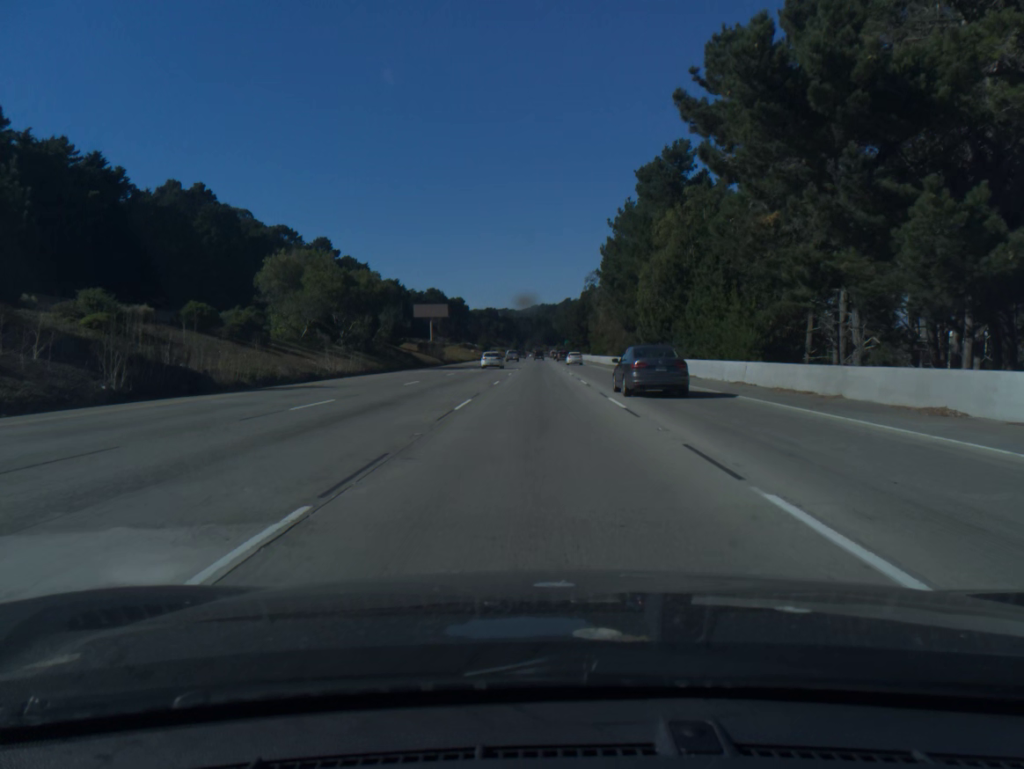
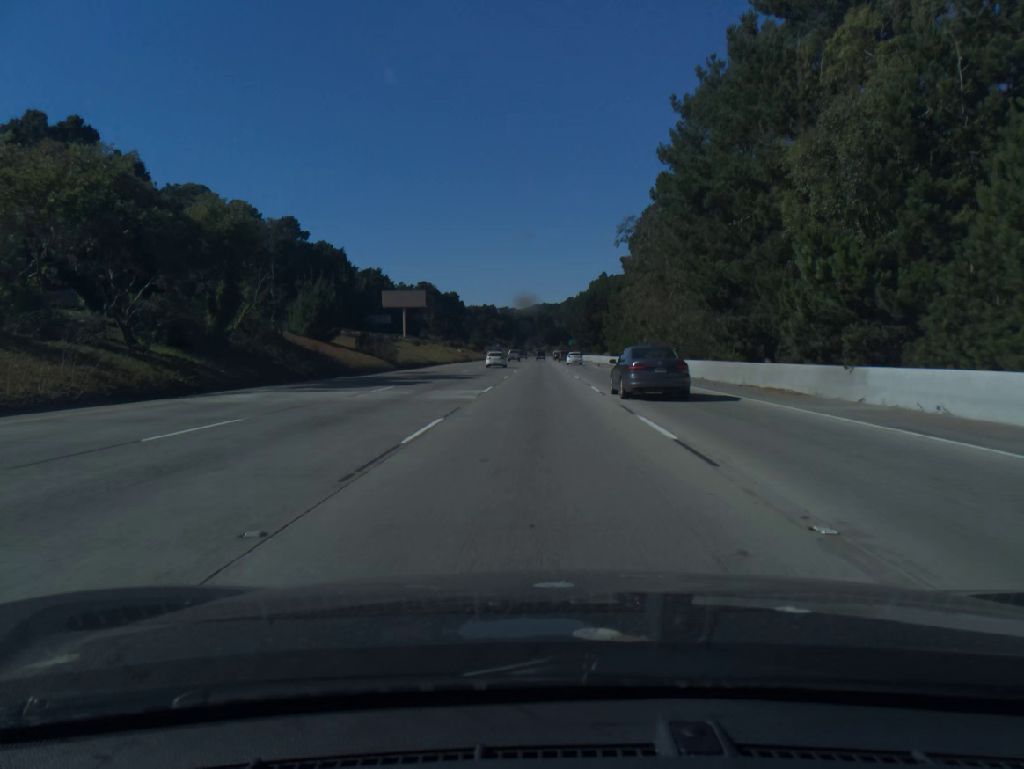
(-0.1, +35.7) m; 0°
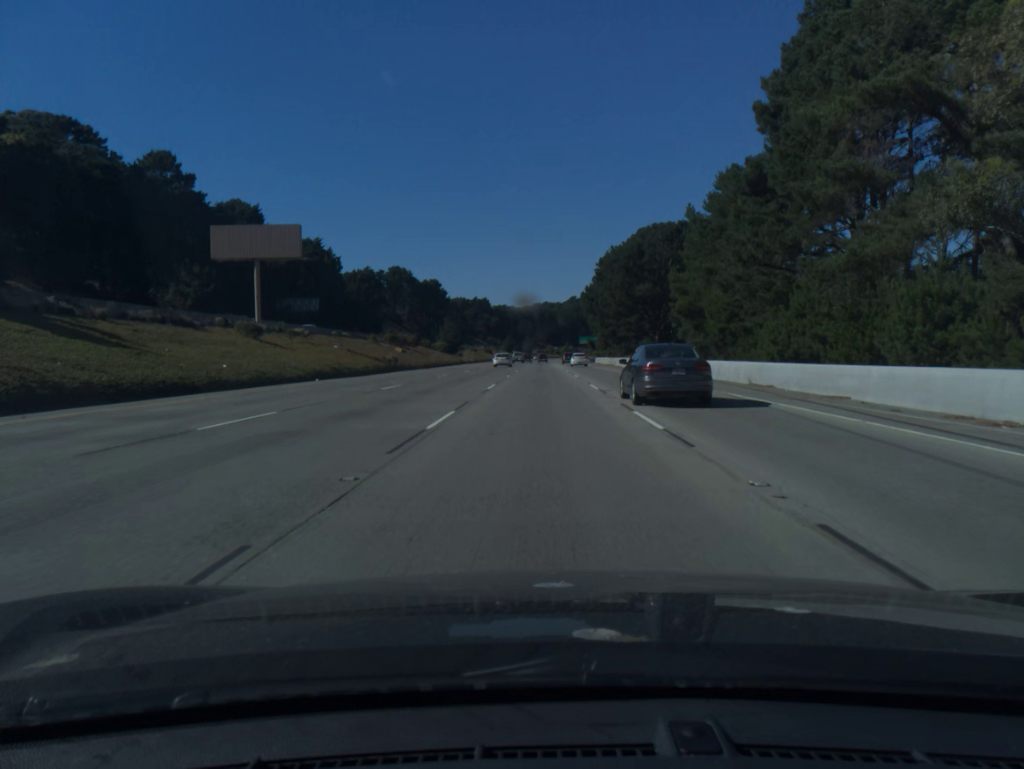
(0.0, +71.3) m; 0°
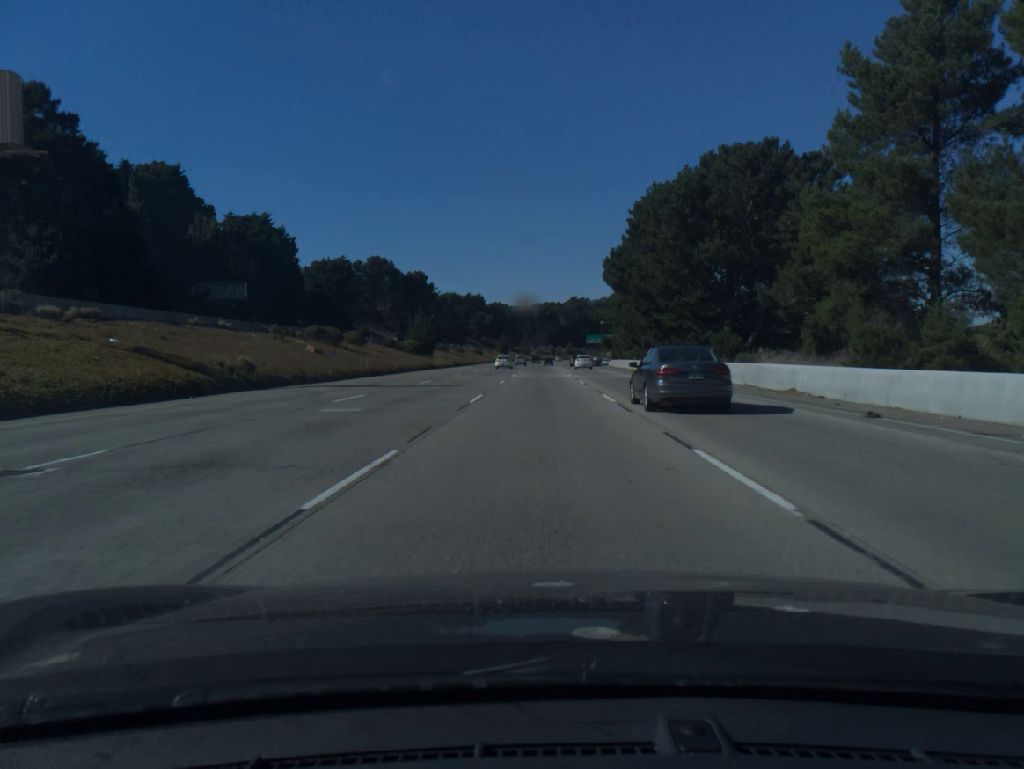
(0.0, +35.6) m; 0°
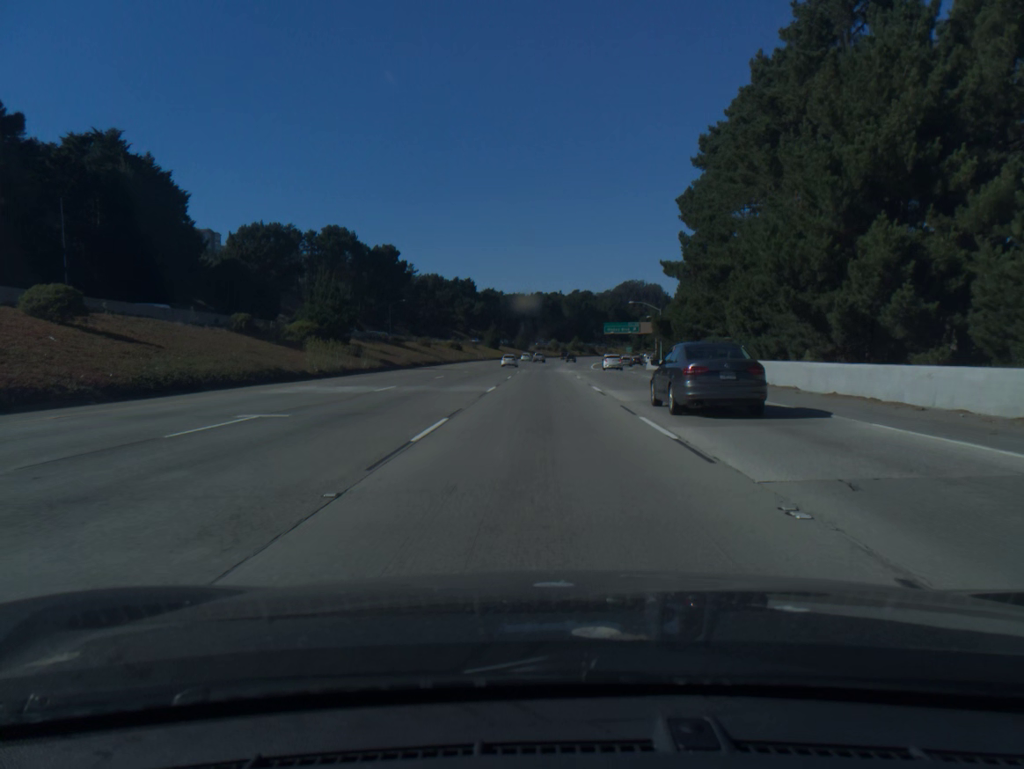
(0.0, +53.4) m; 0°
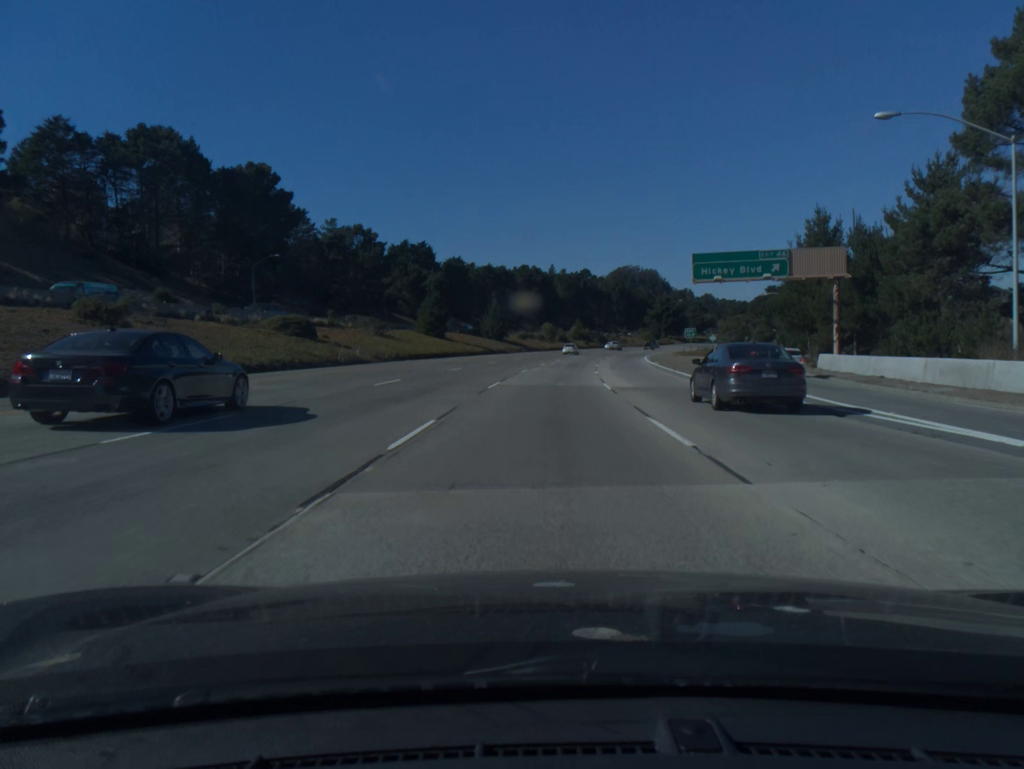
(+0.3, +89.1) m; +1°
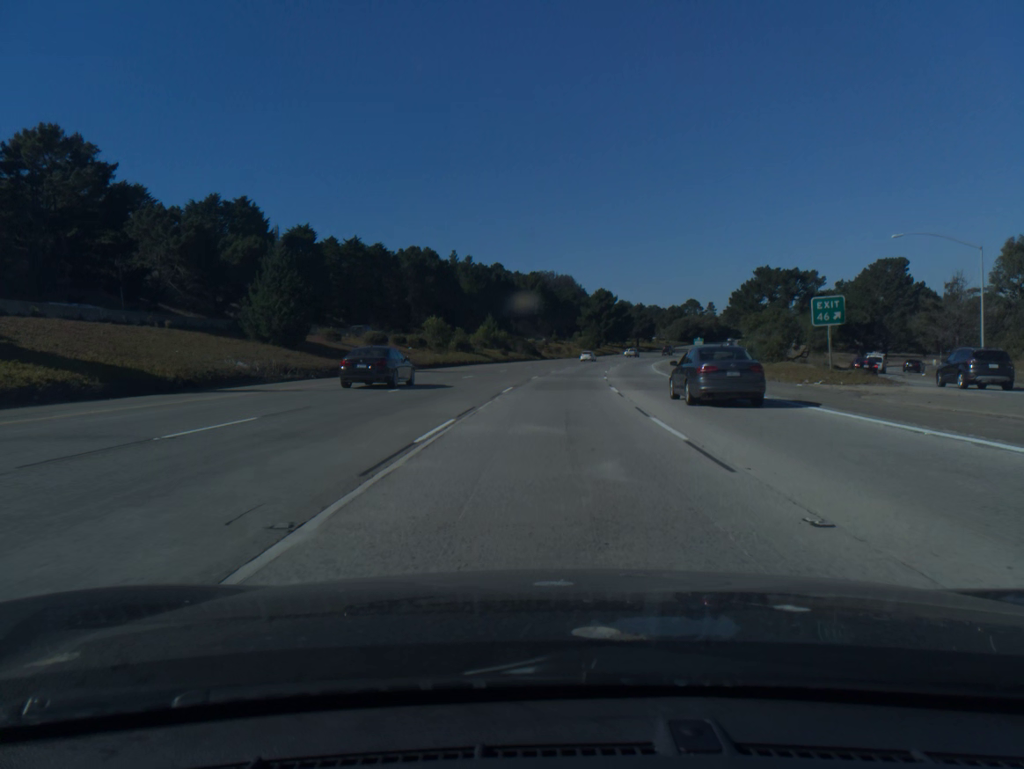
(+3.3, +71.2) m; +6°
